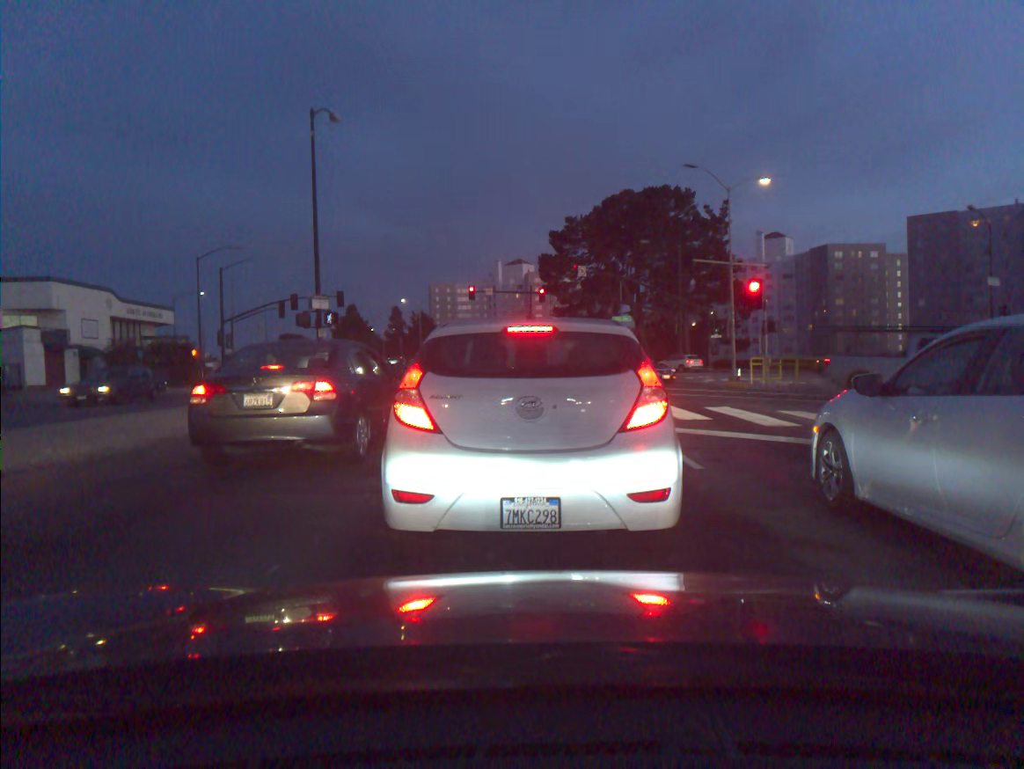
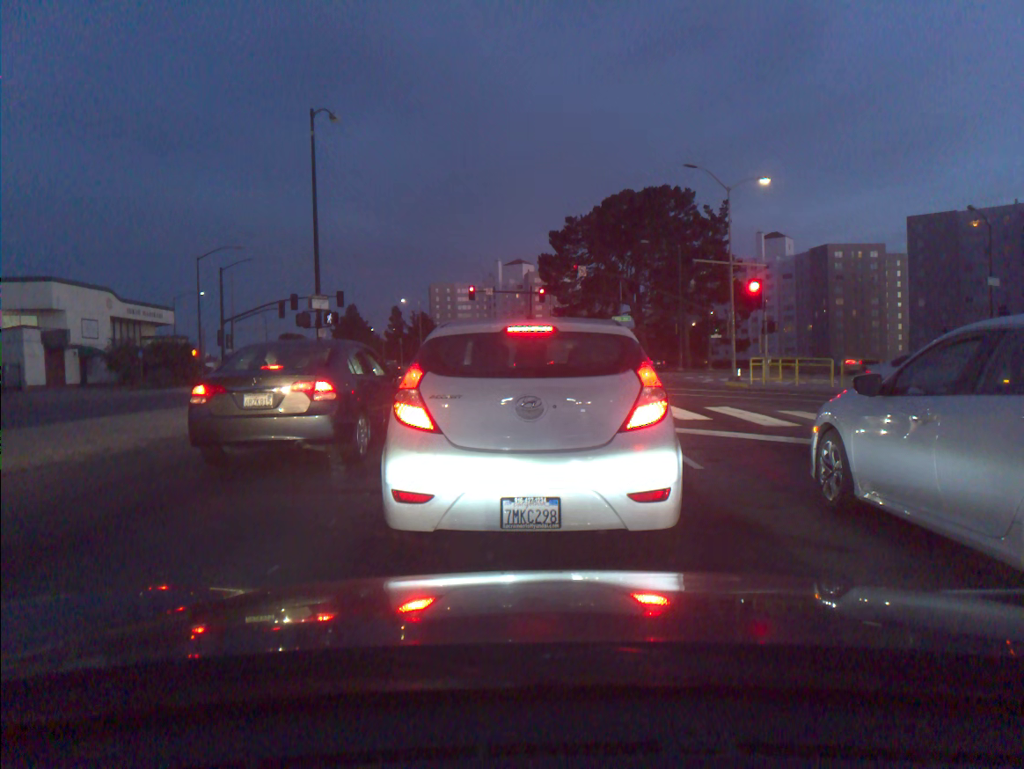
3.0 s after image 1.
(0.0, 0.0) m; 0°
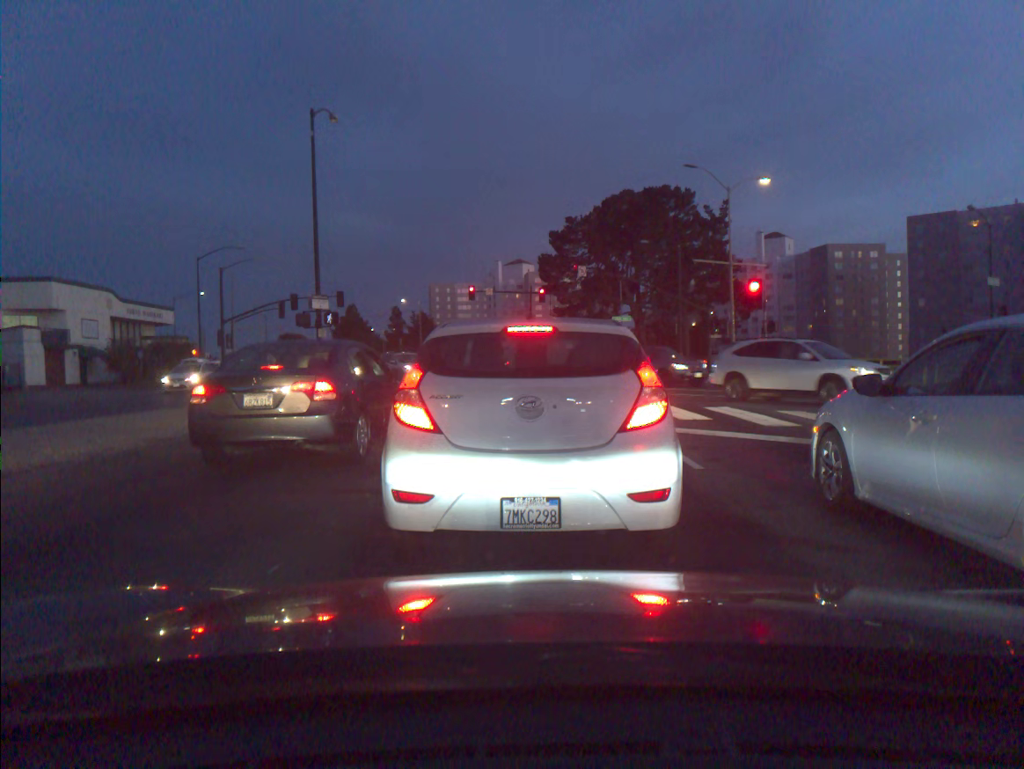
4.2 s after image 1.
(0.0, 0.0) m; 0°
